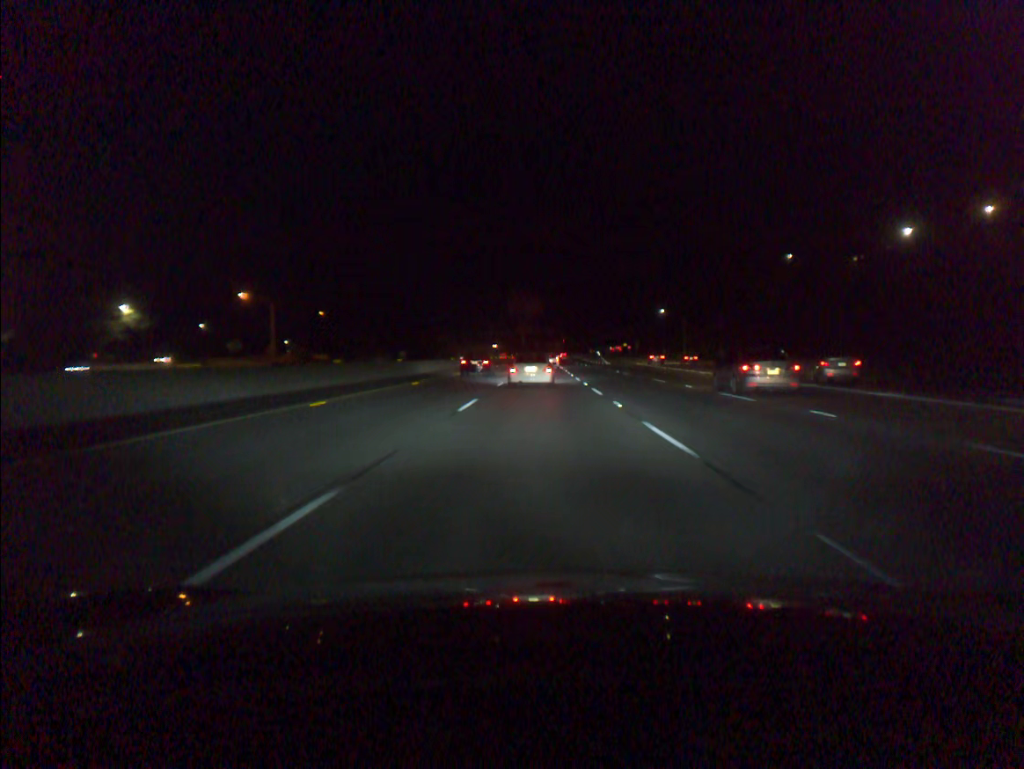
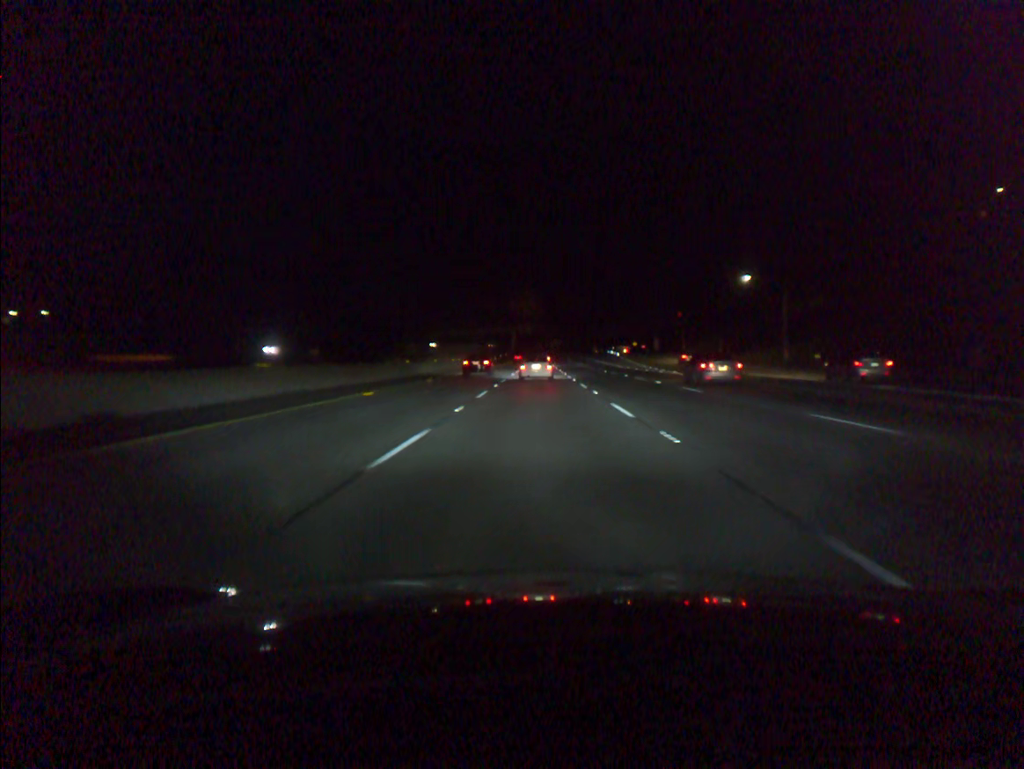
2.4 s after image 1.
(+0.2, +67.2) m; 0°
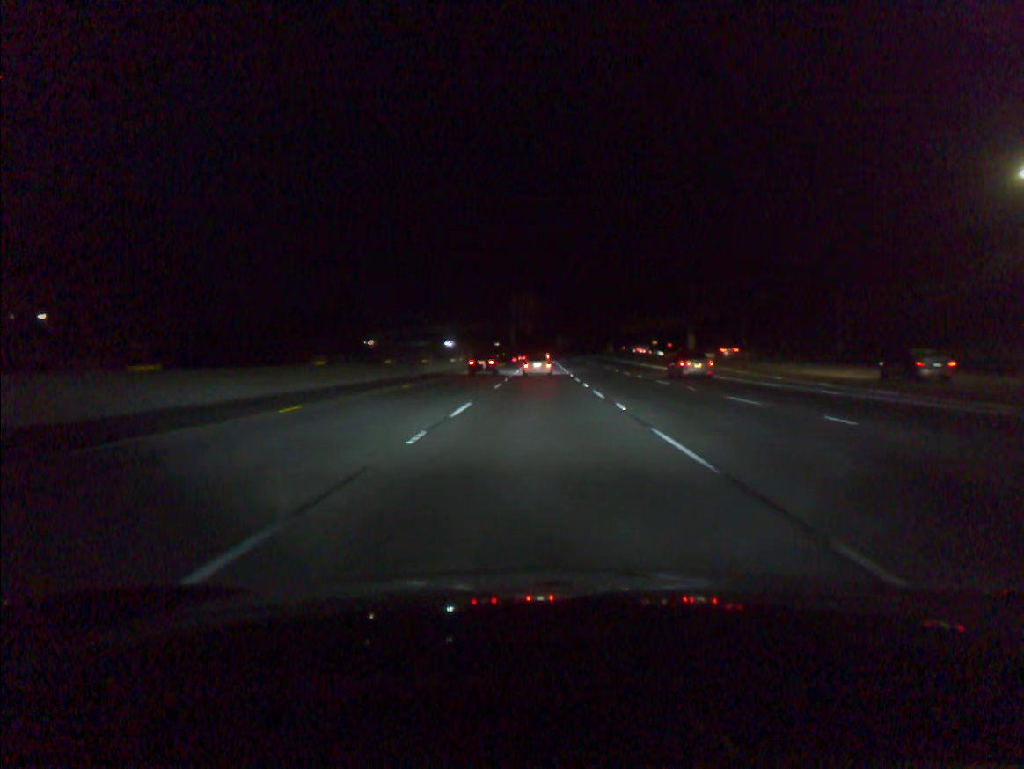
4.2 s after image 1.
(0.0, +51.1) m; 0°
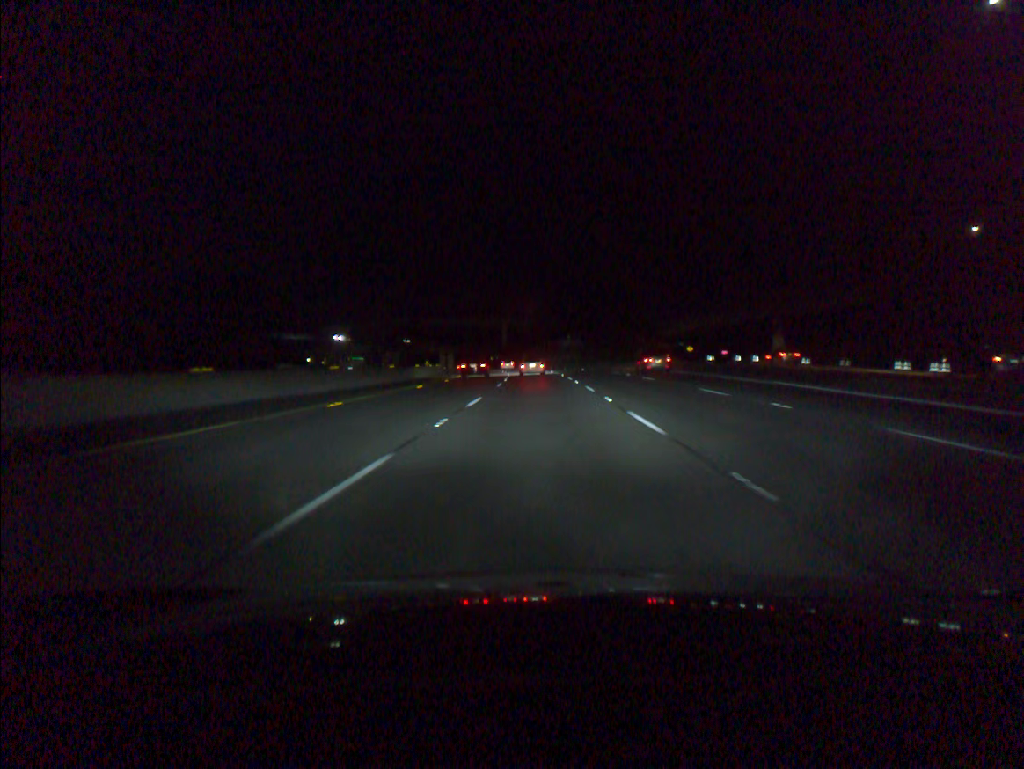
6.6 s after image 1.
(-0.1, +69.2) m; 0°
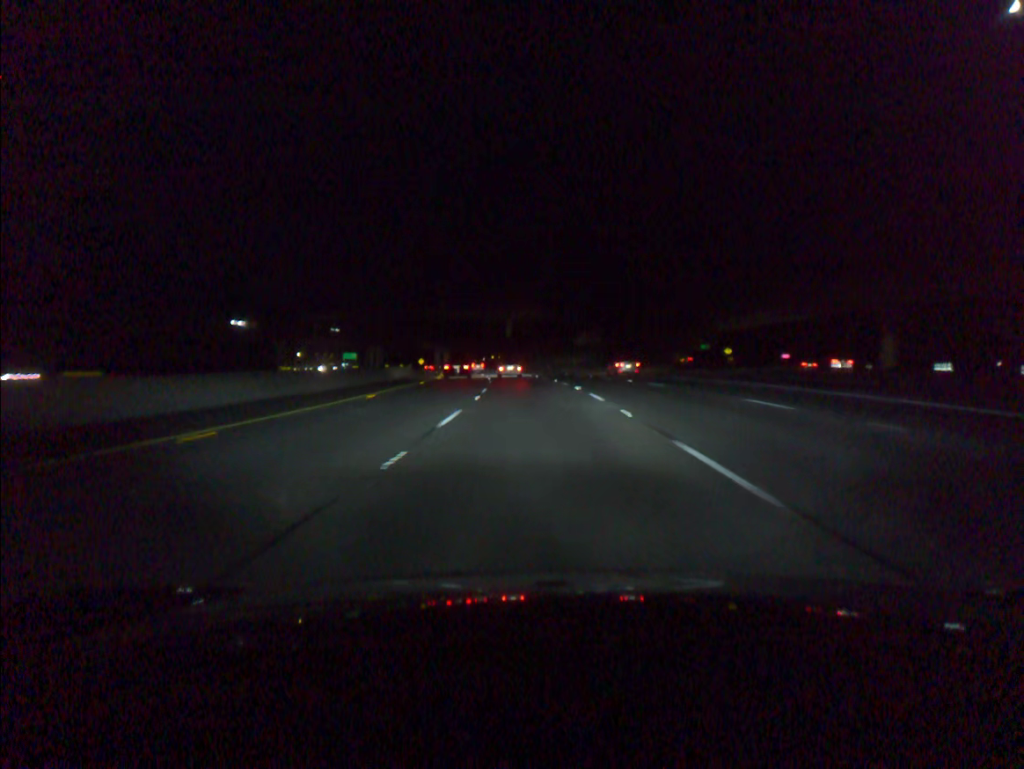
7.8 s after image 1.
(-0.1, +35.0) m; -1°
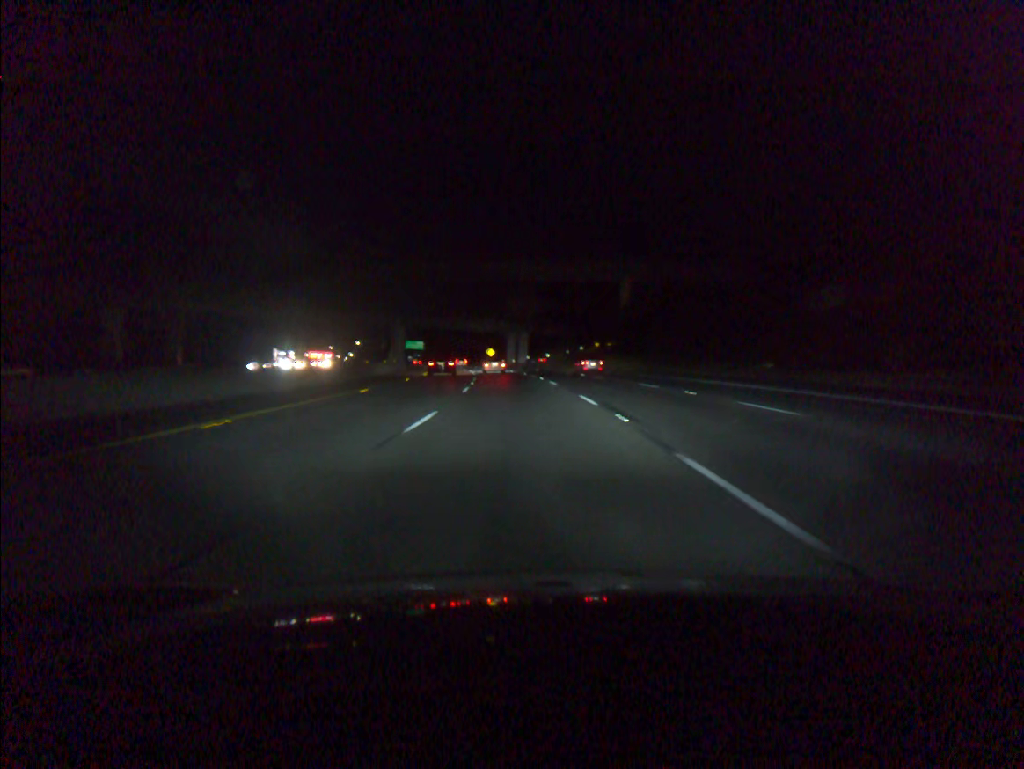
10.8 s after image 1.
(-5.1, +88.7) m; -8°
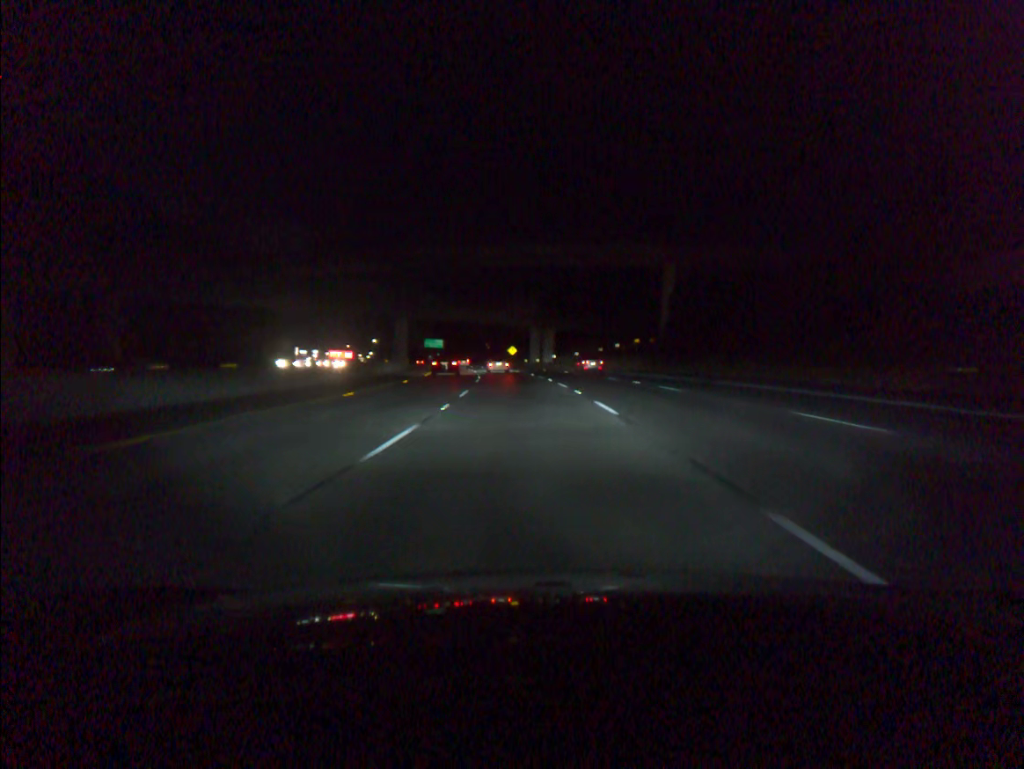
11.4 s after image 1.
(-0.3, +18.0) m; -2°
